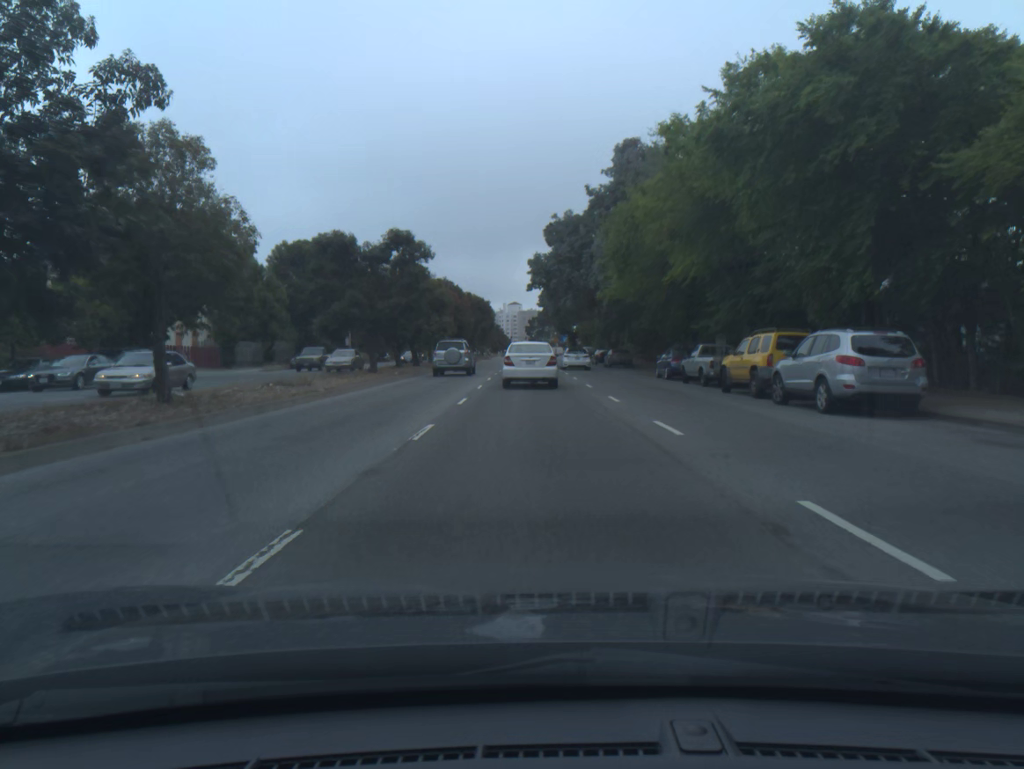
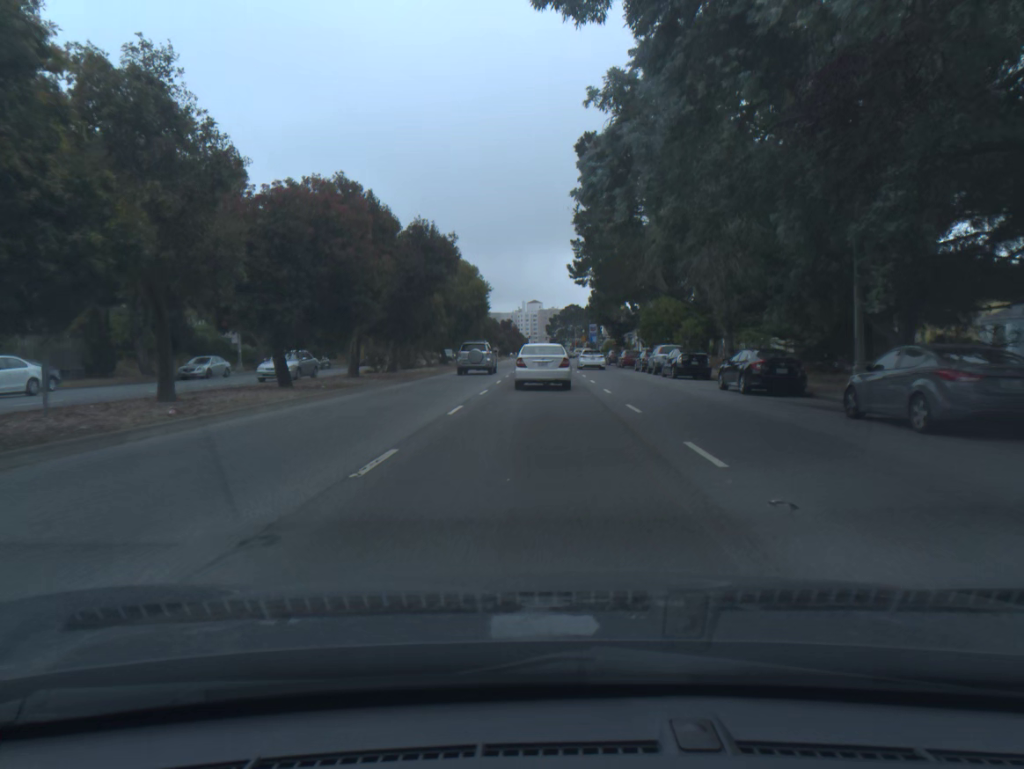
(-0.7, +46.3) m; -2°
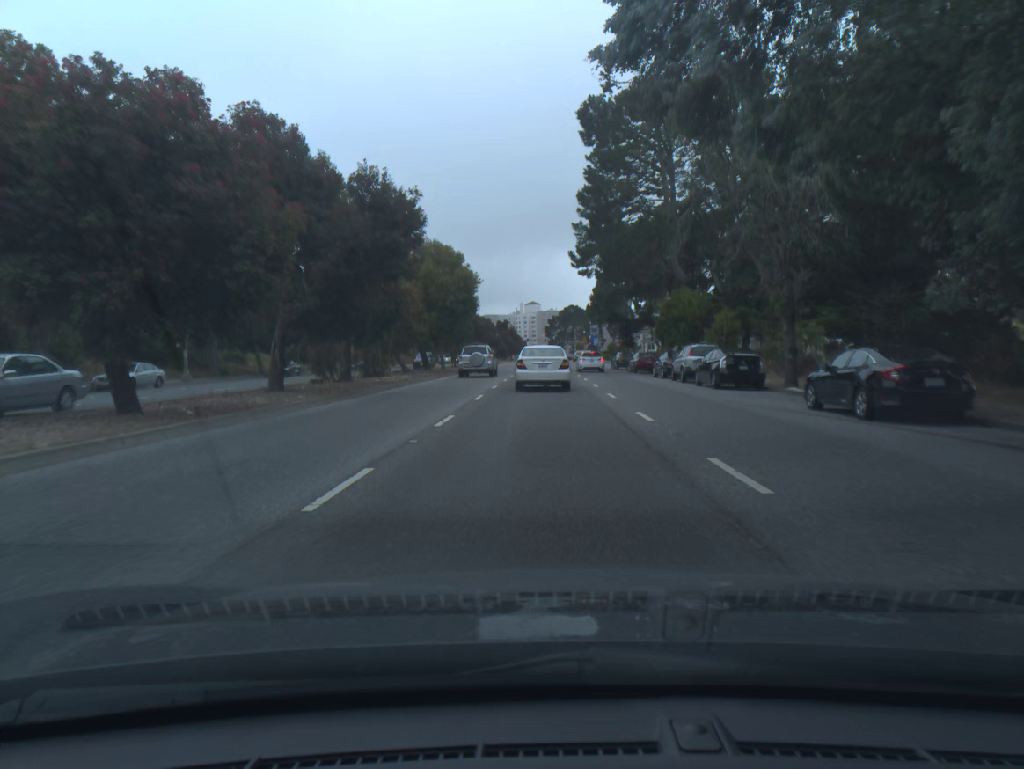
(0.0, +8.9) m; 0°
